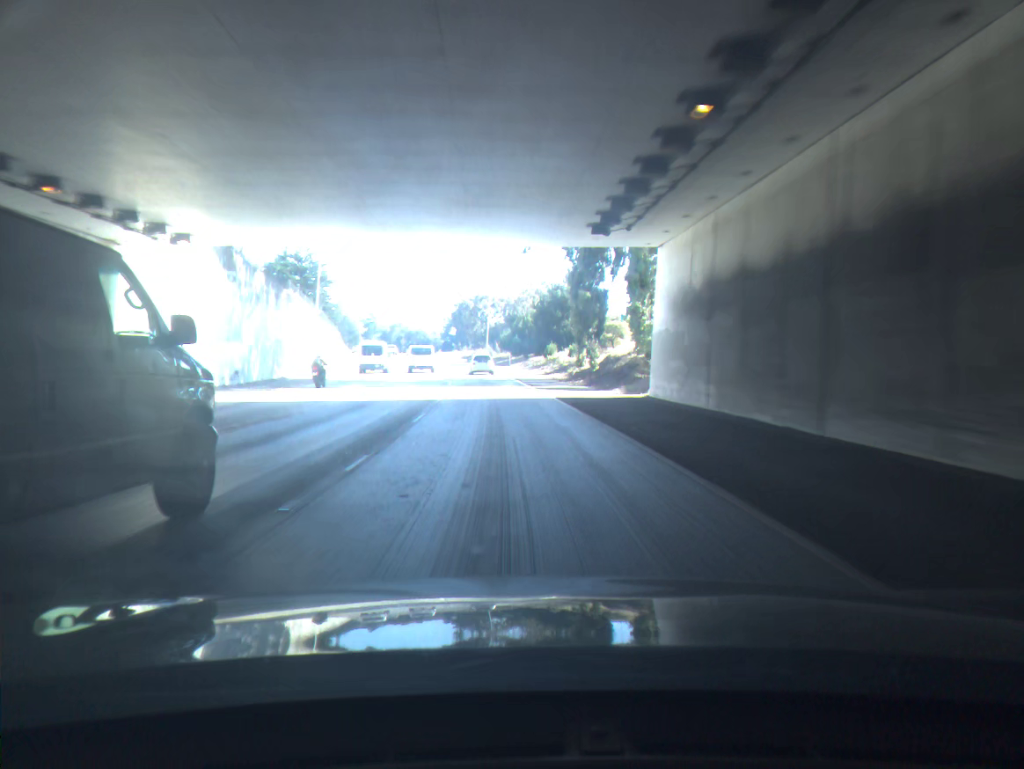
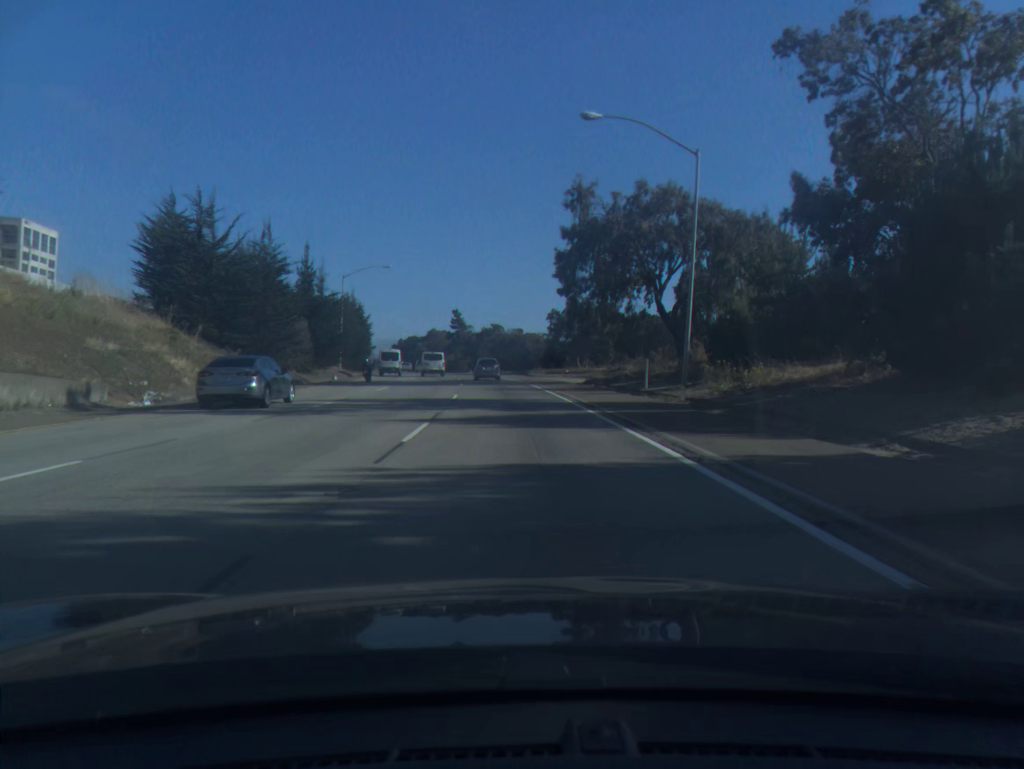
(-6.7, +83.1) m; -9°
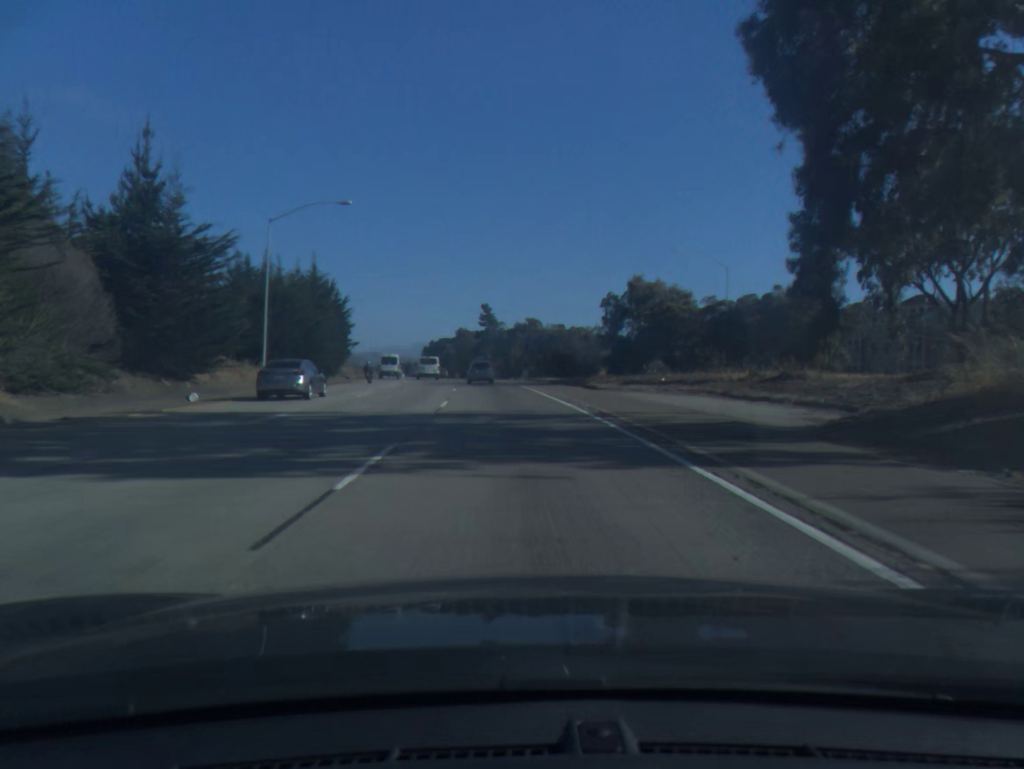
(-0.8, +33.2) m; -3°
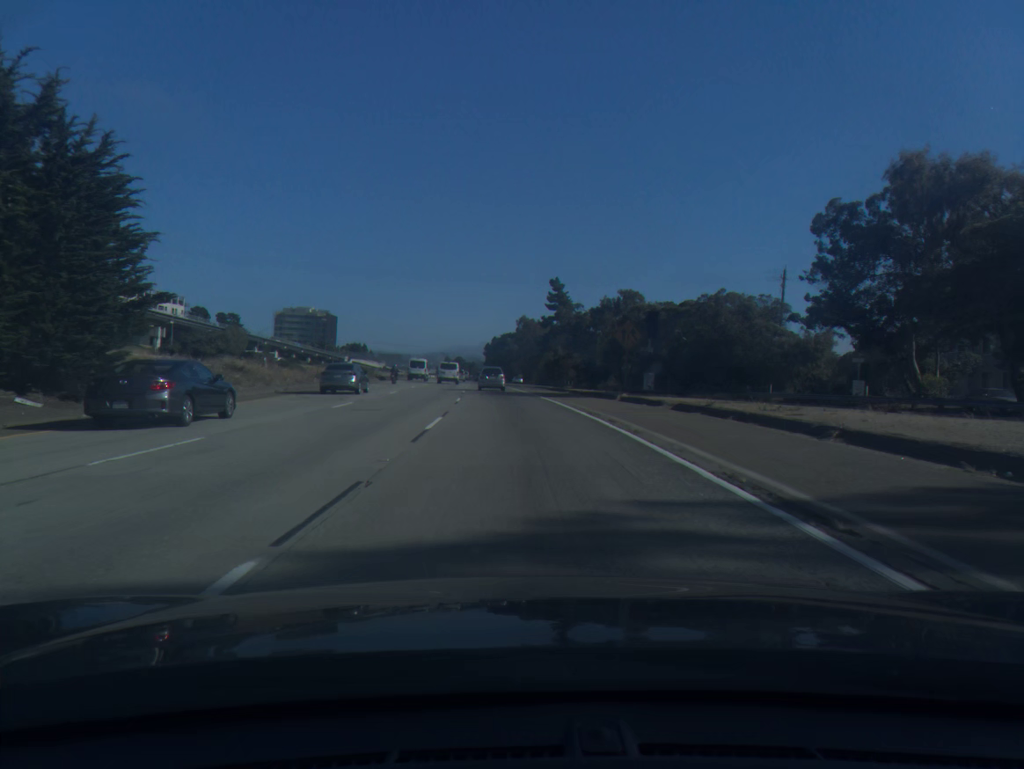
(-2.1, +49.5) m; -5°
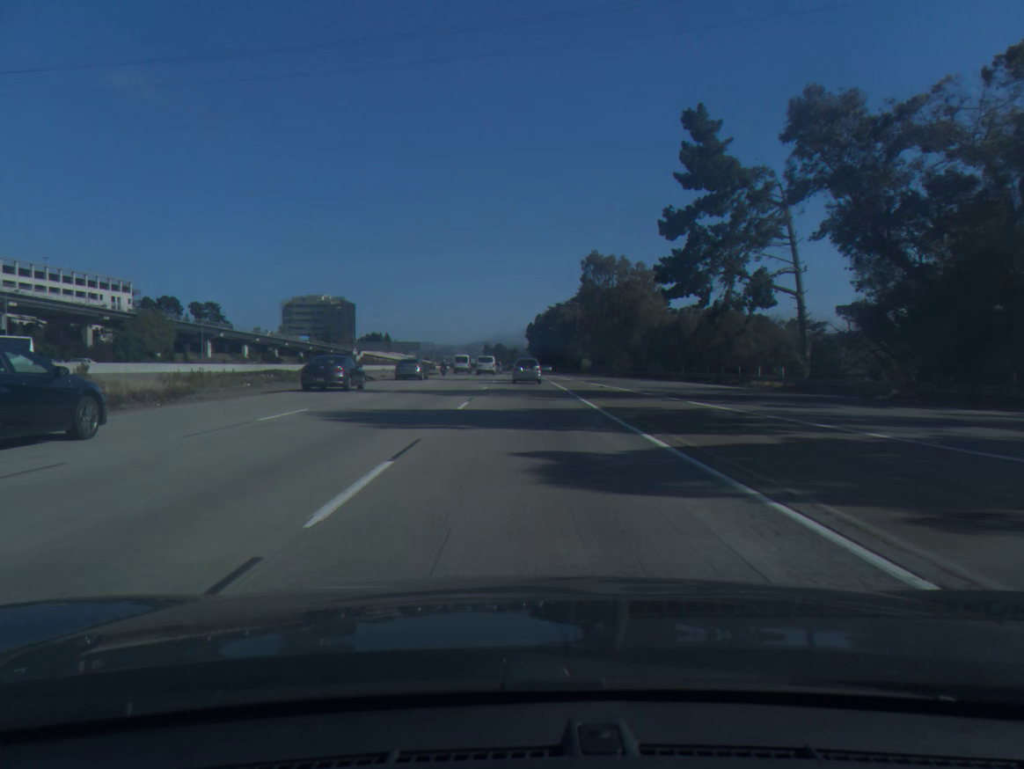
(-2.5, +80.7) m; -2°
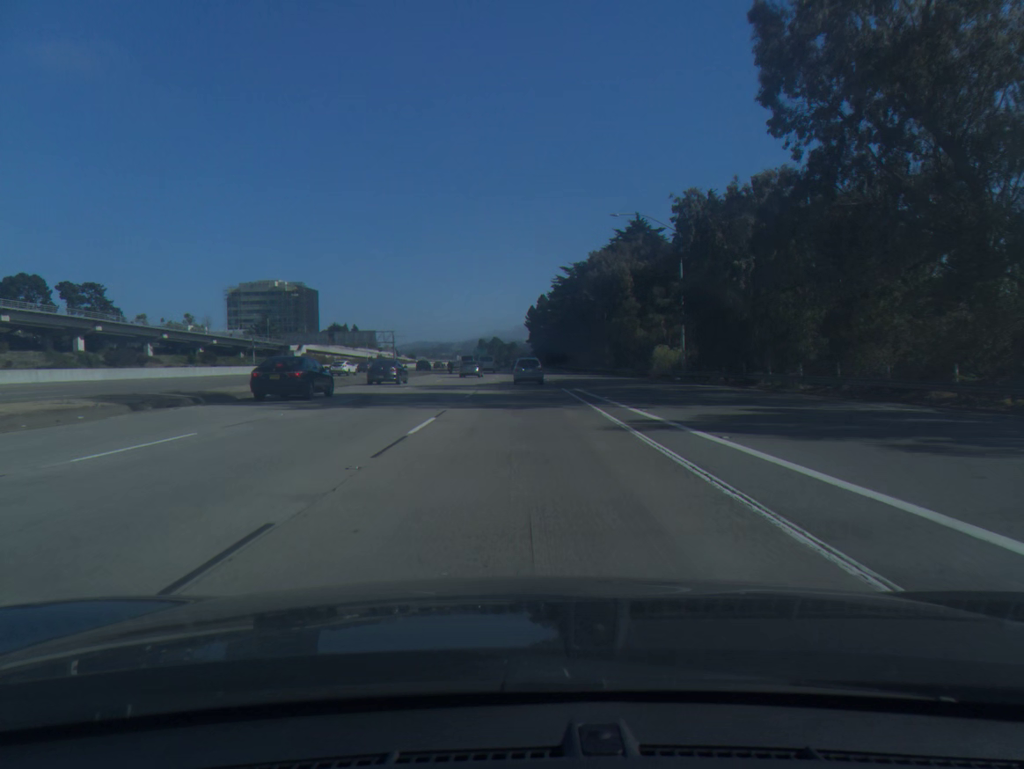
(+0.2, +77.9) m; 0°
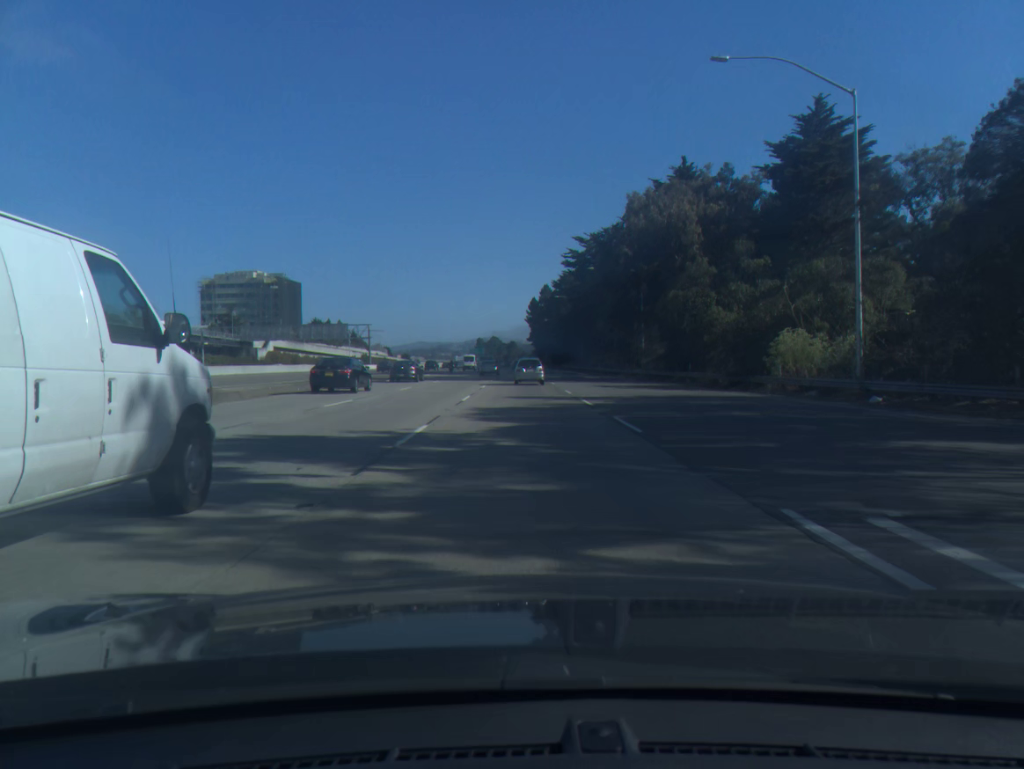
(0.0, +30.7) m; 0°
